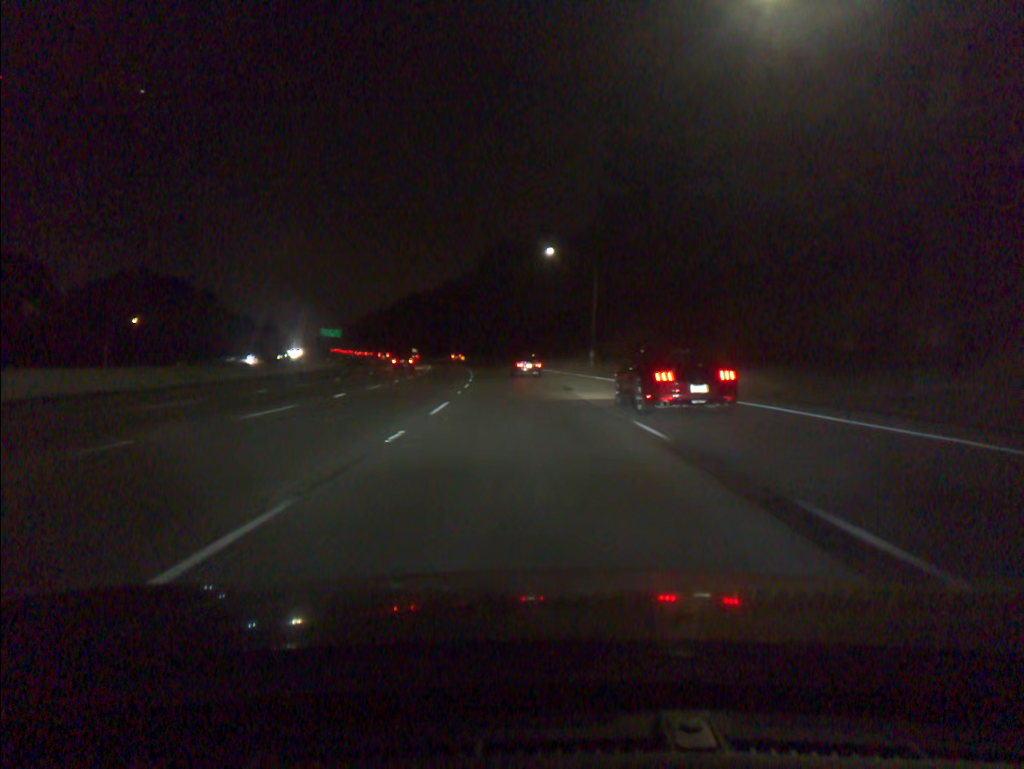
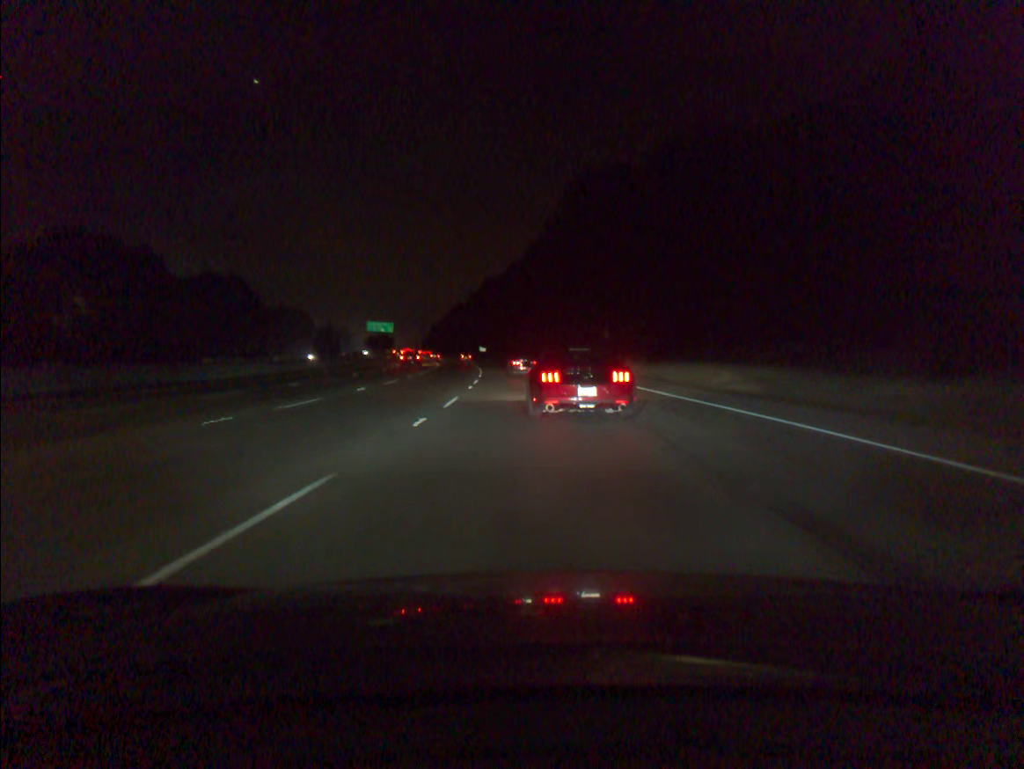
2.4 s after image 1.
(-4.2, +71.5) m; -7°
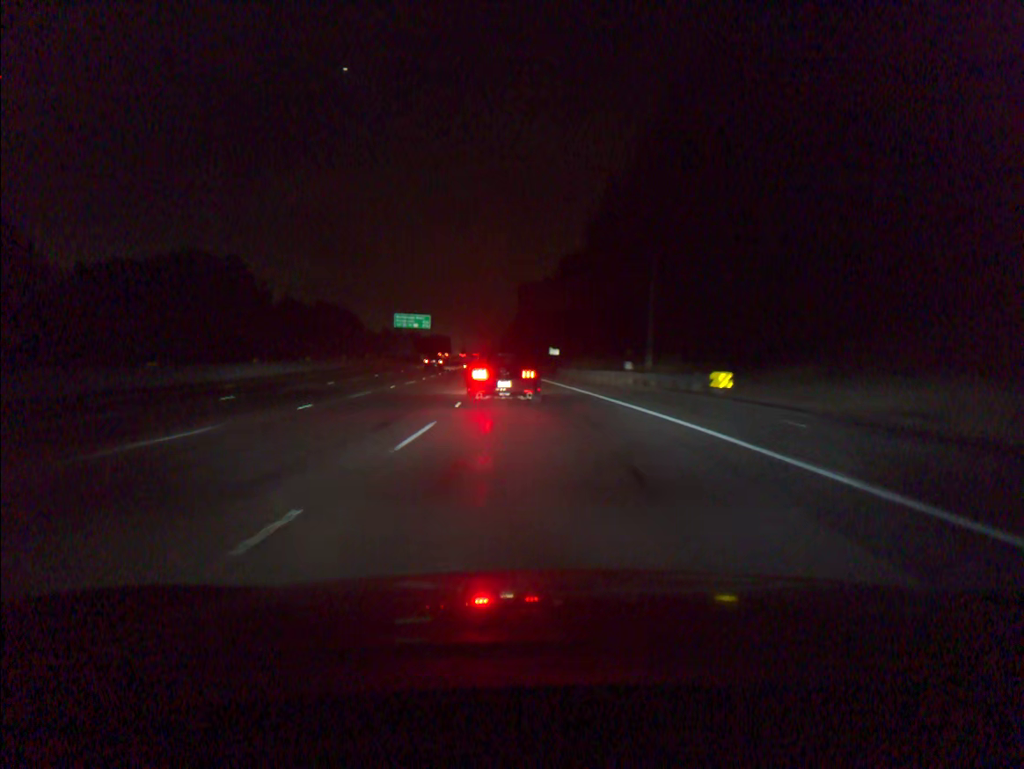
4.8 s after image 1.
(-3.2, +66.7) m; -6°
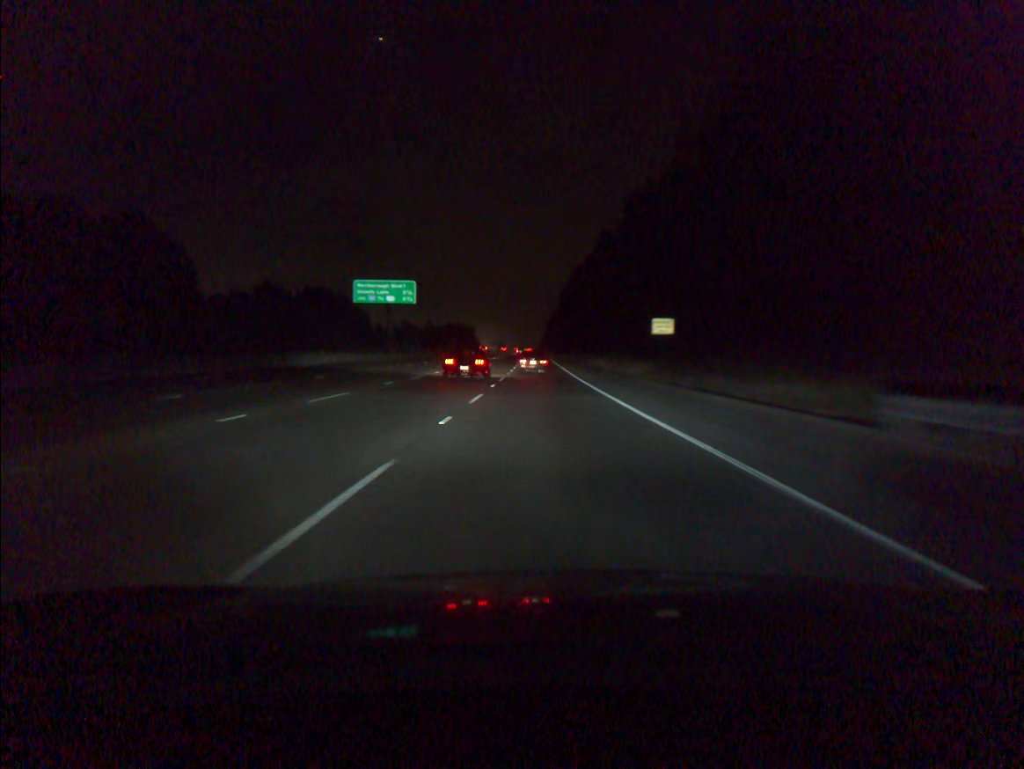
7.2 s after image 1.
(-2.6, +64.1) m; -3°
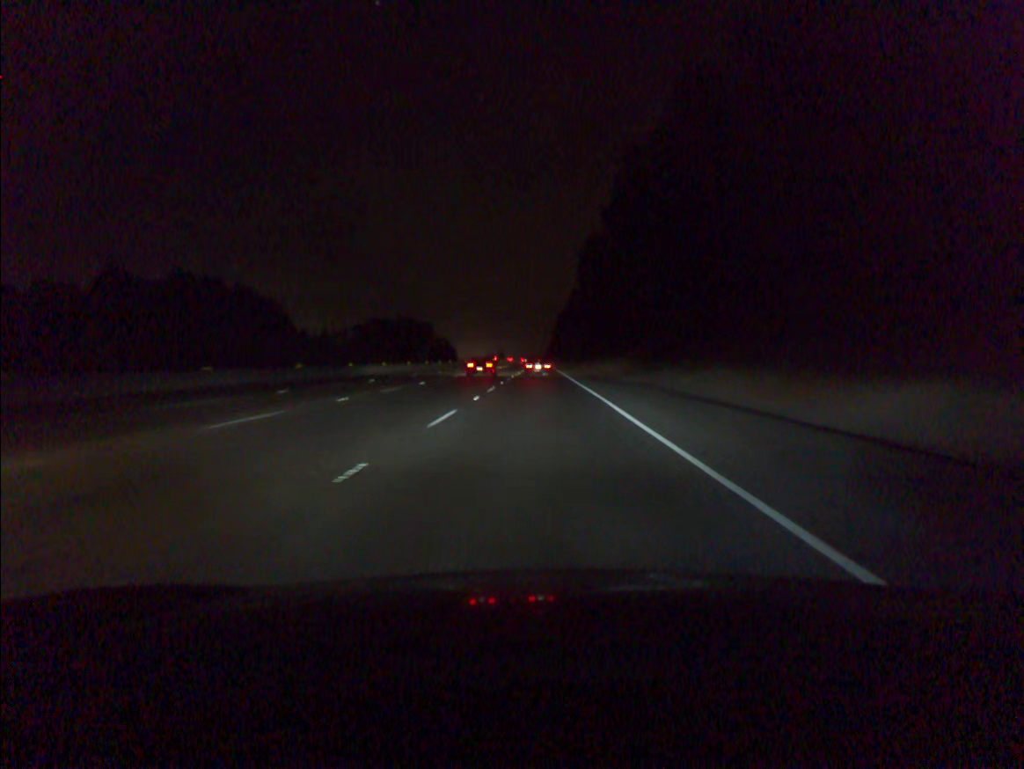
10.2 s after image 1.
(0.0, +78.5) m; 0°
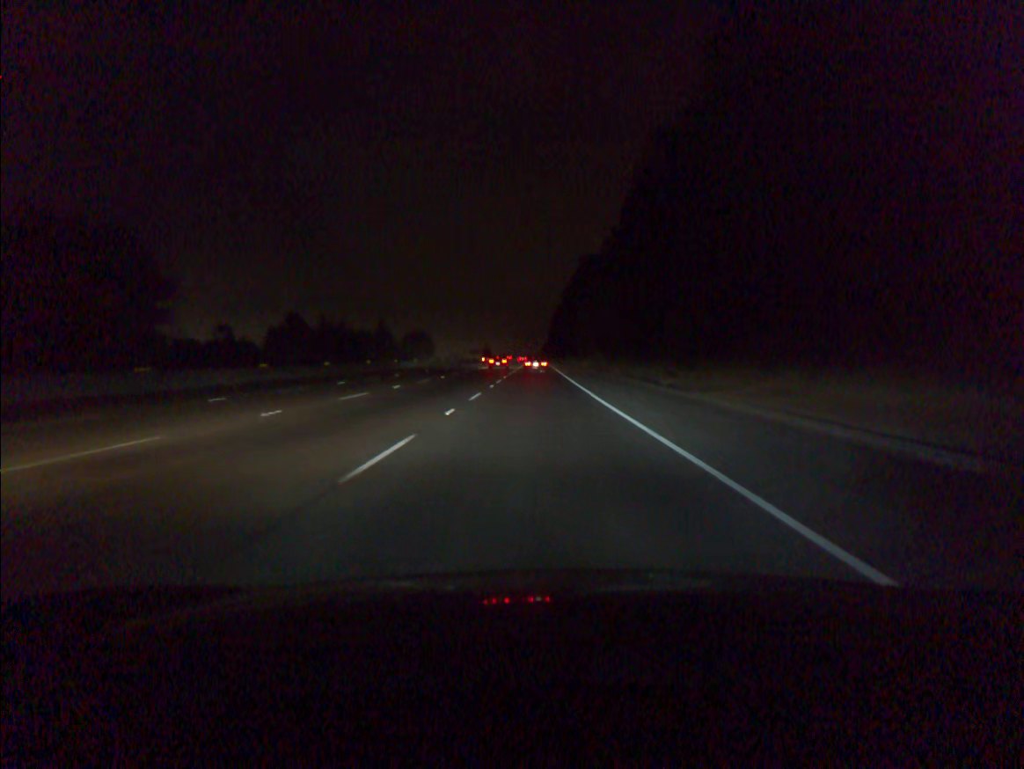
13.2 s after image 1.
(+0.1, +78.7) m; 0°
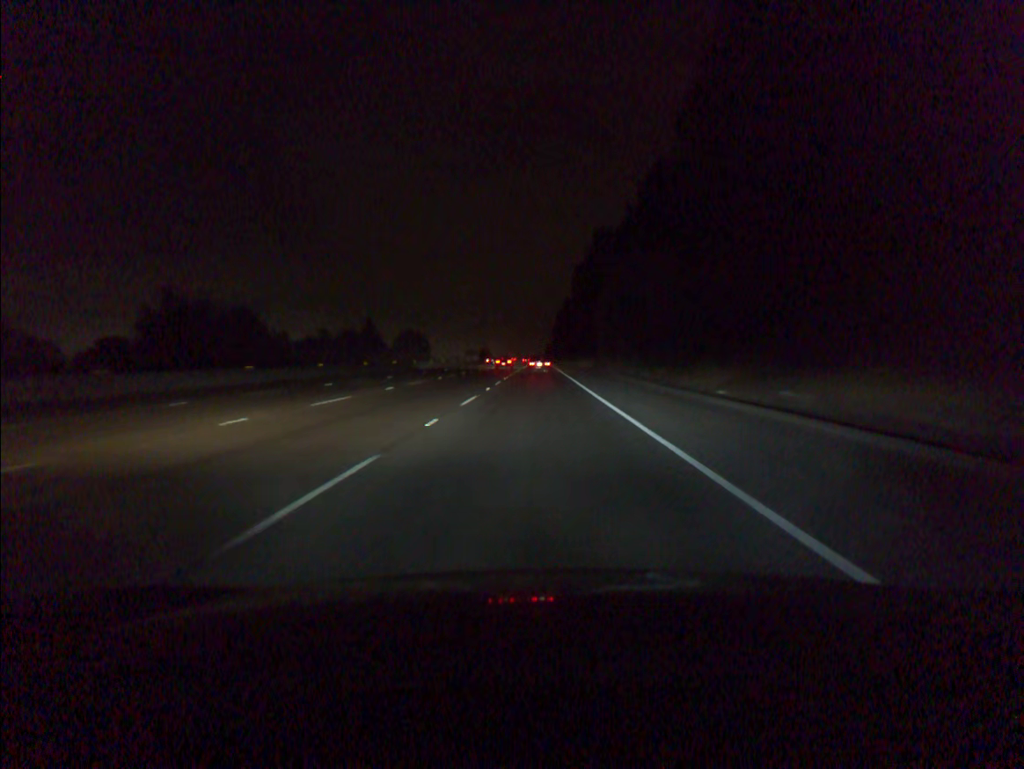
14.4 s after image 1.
(0.0, +32.0) m; 0°
